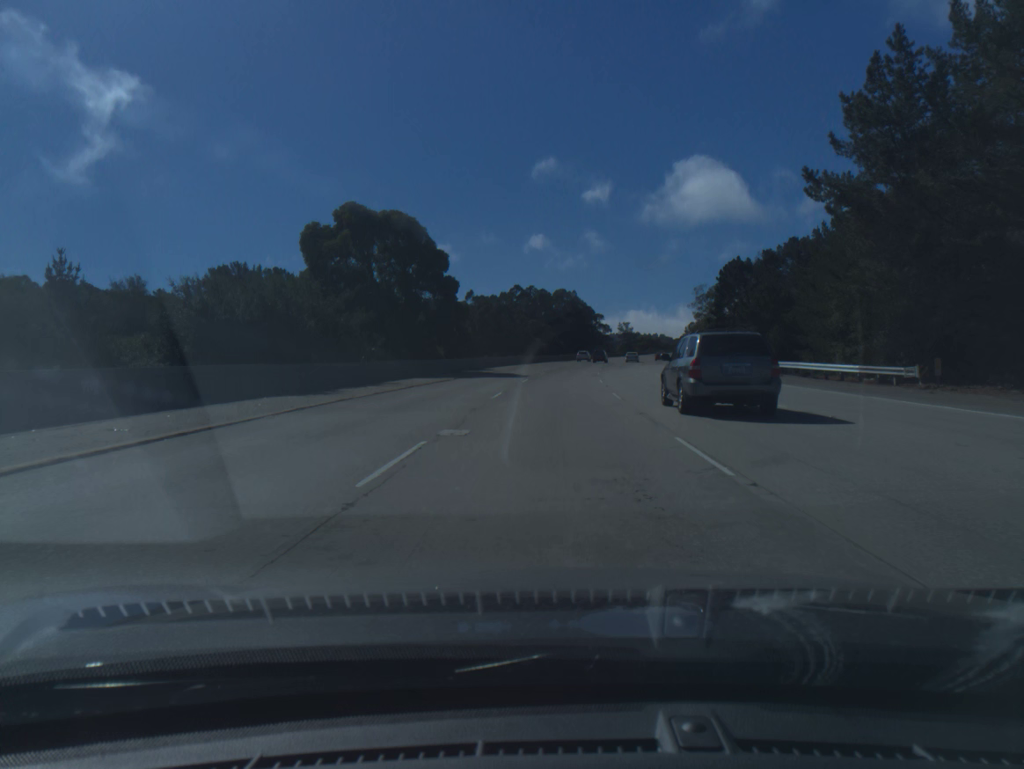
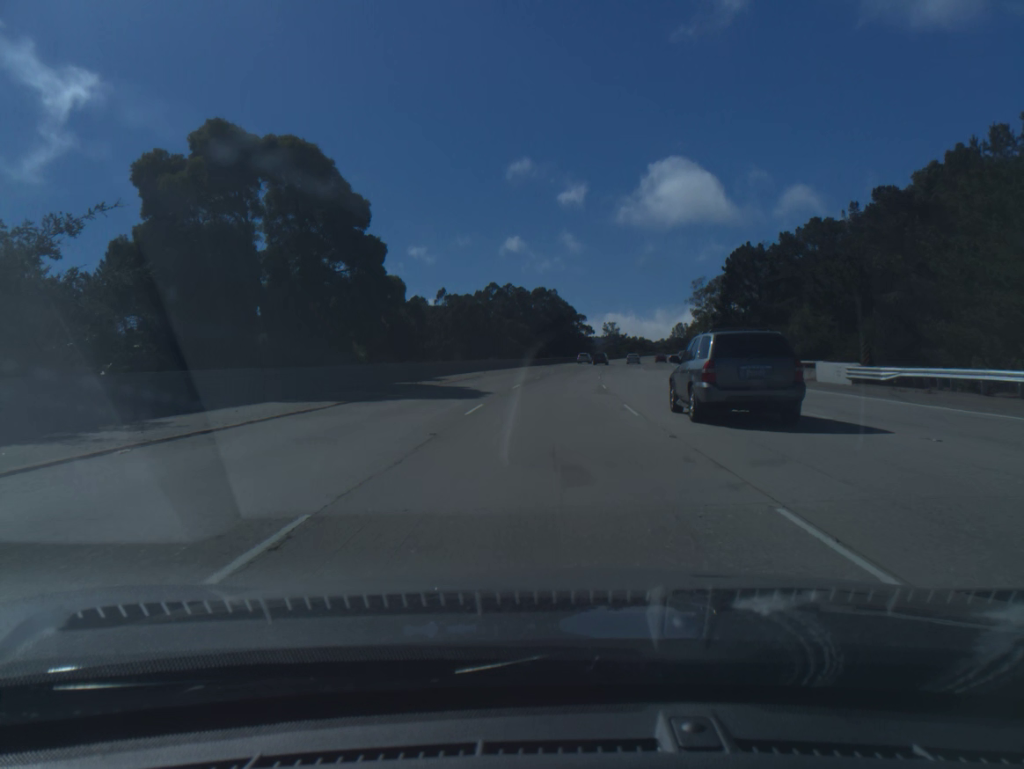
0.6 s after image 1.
(+0.3, +19.4) m; +2°
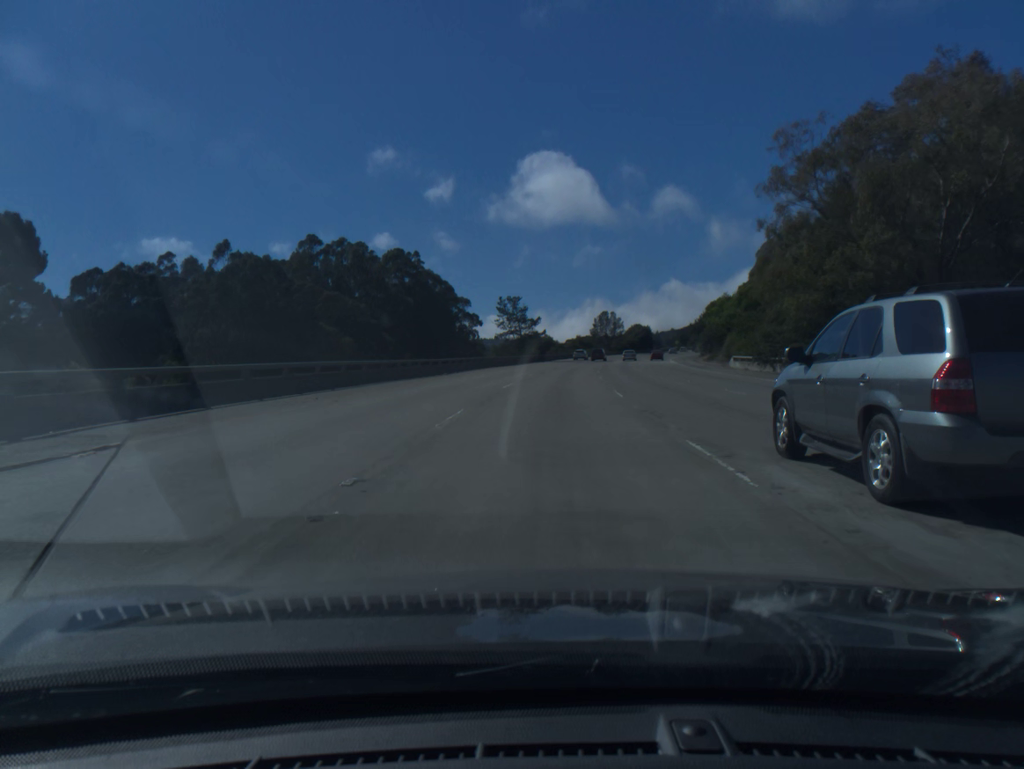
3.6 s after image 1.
(+6.5, +97.2) m; +8°
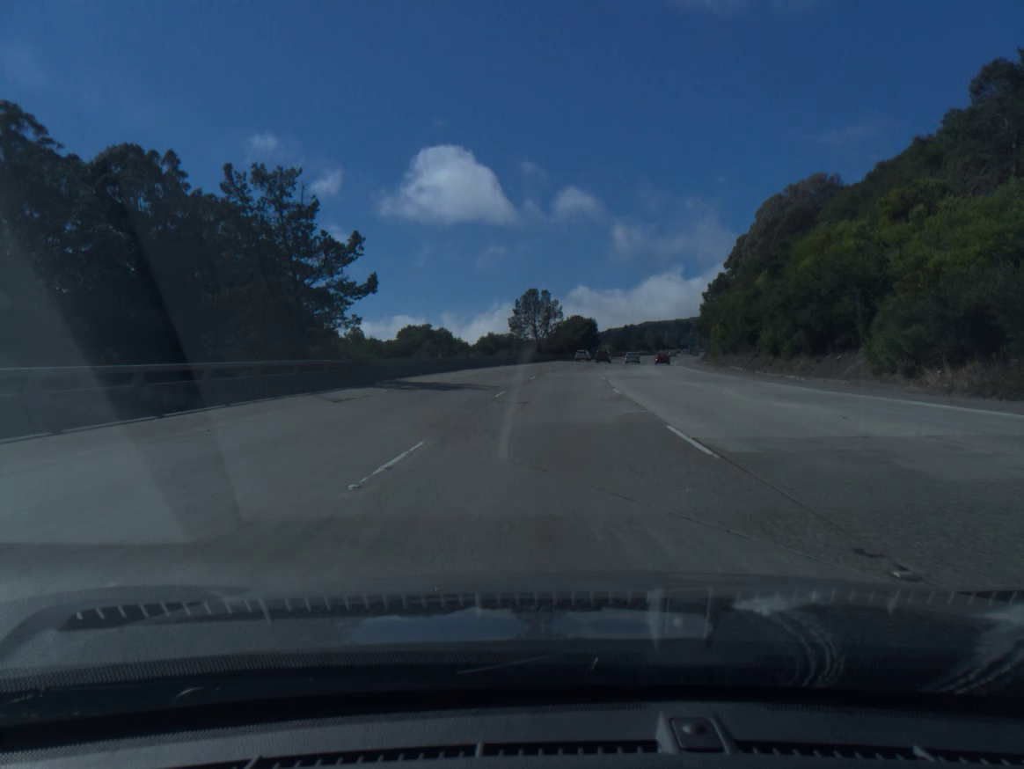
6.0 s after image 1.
(+4.0, +78.2) m; +6°
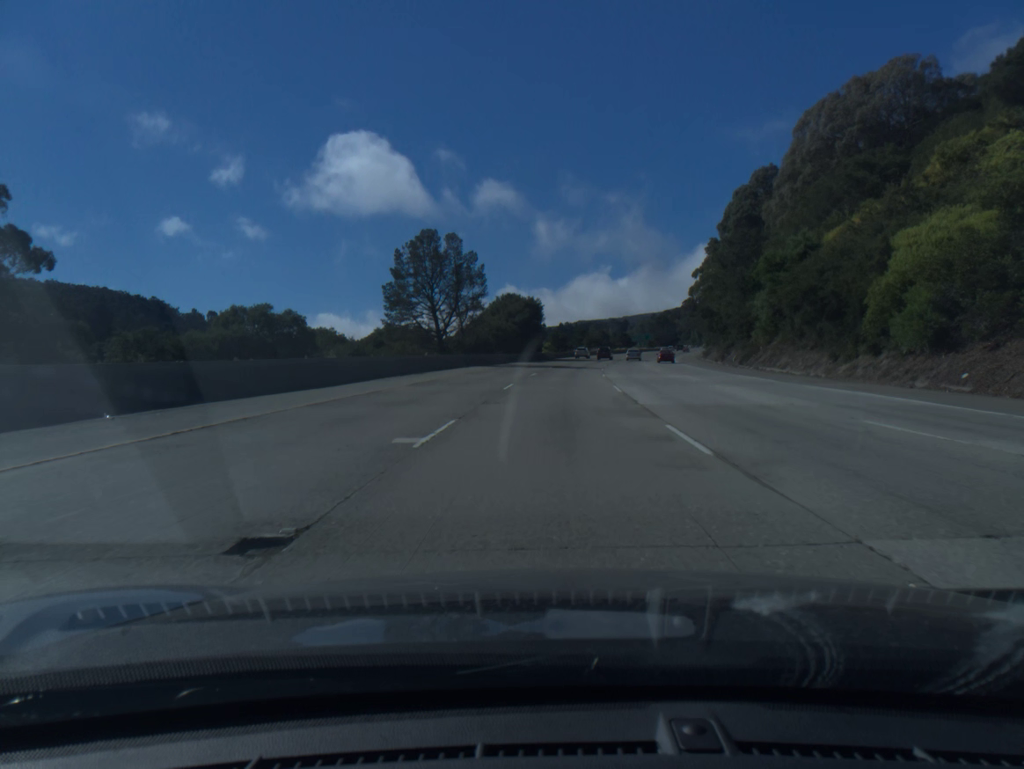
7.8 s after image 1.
(+2.5, +58.6) m; +5°
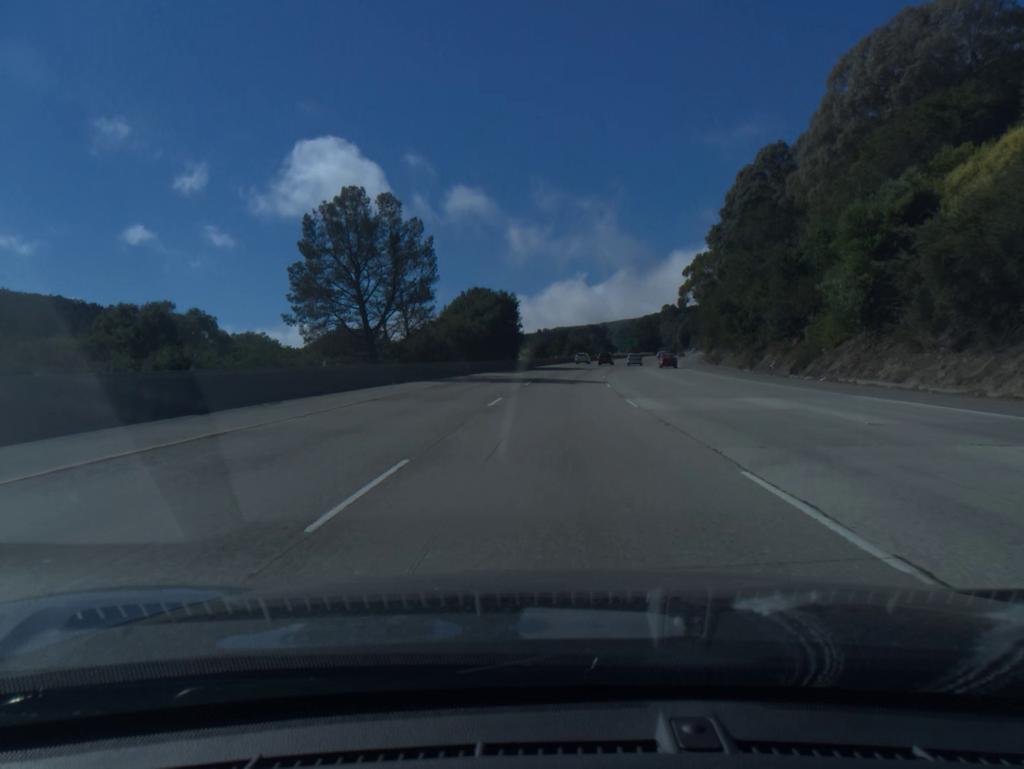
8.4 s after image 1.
(+0.3, +19.5) m; +2°
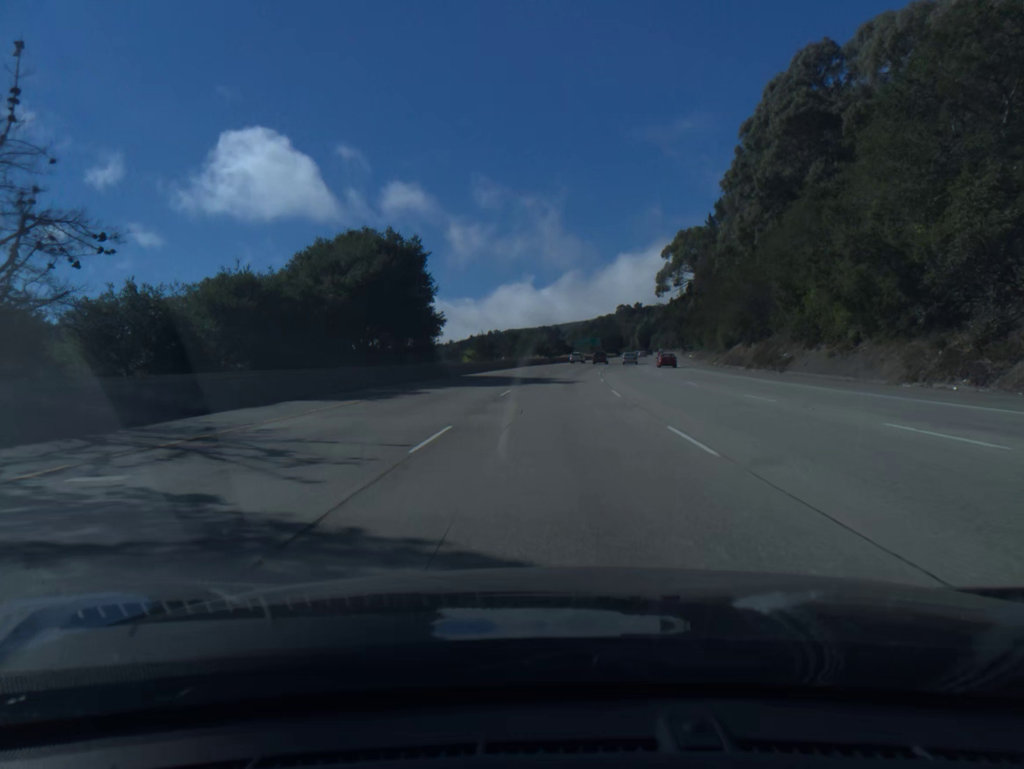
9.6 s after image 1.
(+1.1, +39.1) m; +4°
